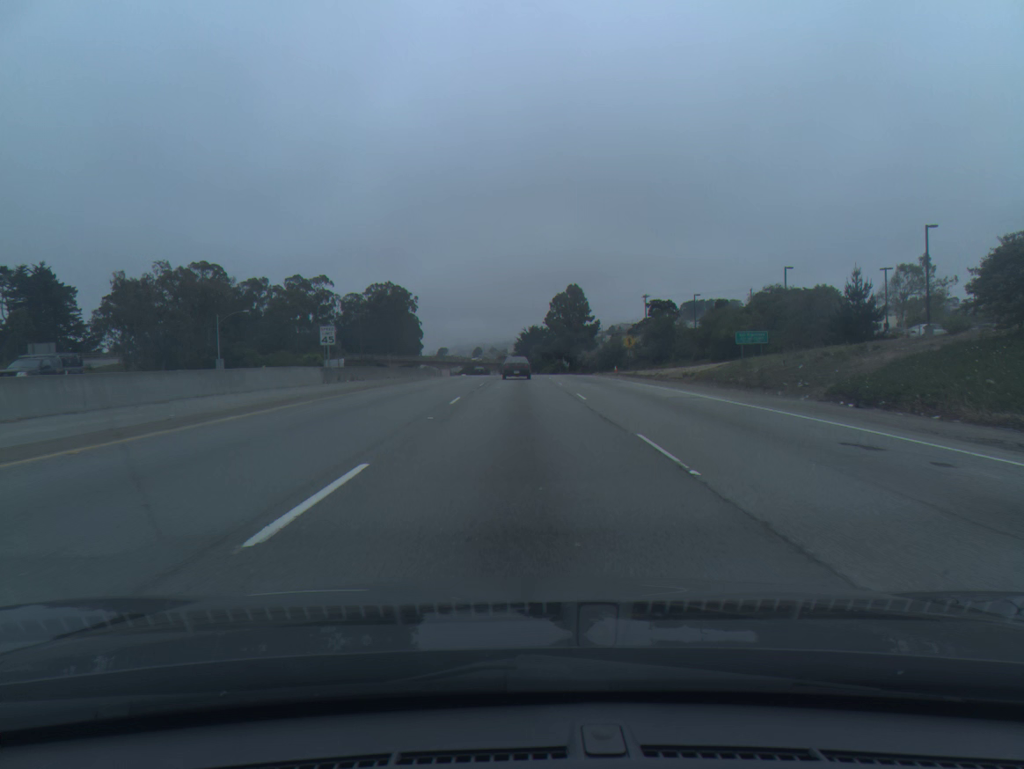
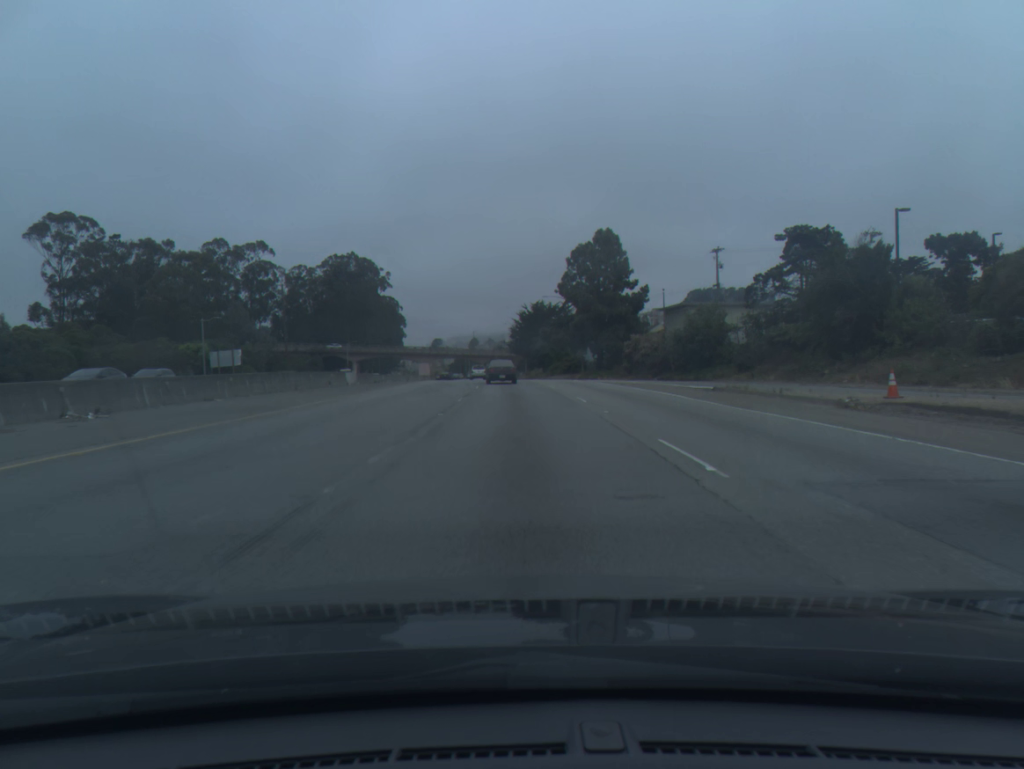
(+0.1, +58.0) m; 0°
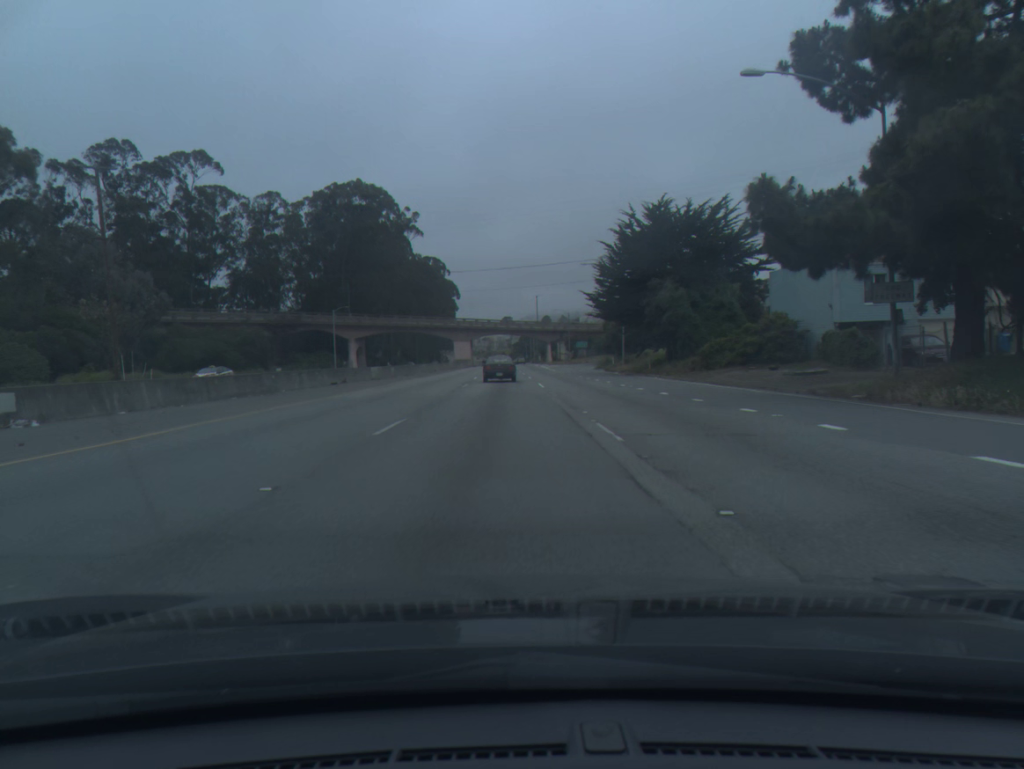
(-1.8, +69.6) m; -5°
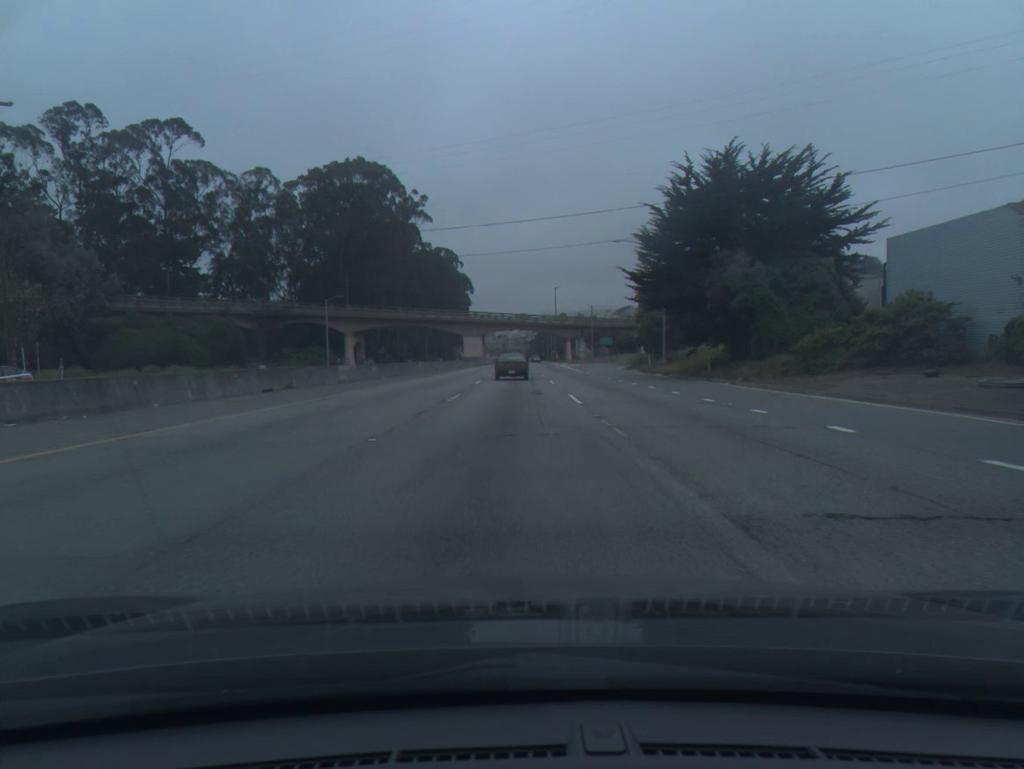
(-0.2, +13.8) m; -1°
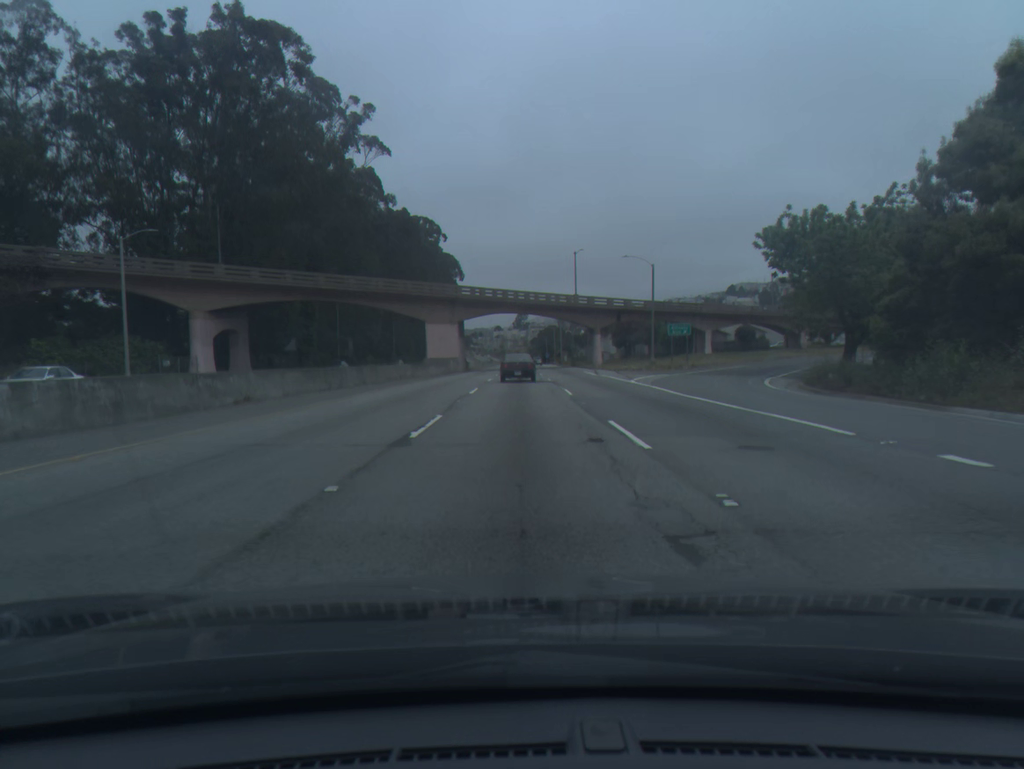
(-0.2, +53.7) m; 0°
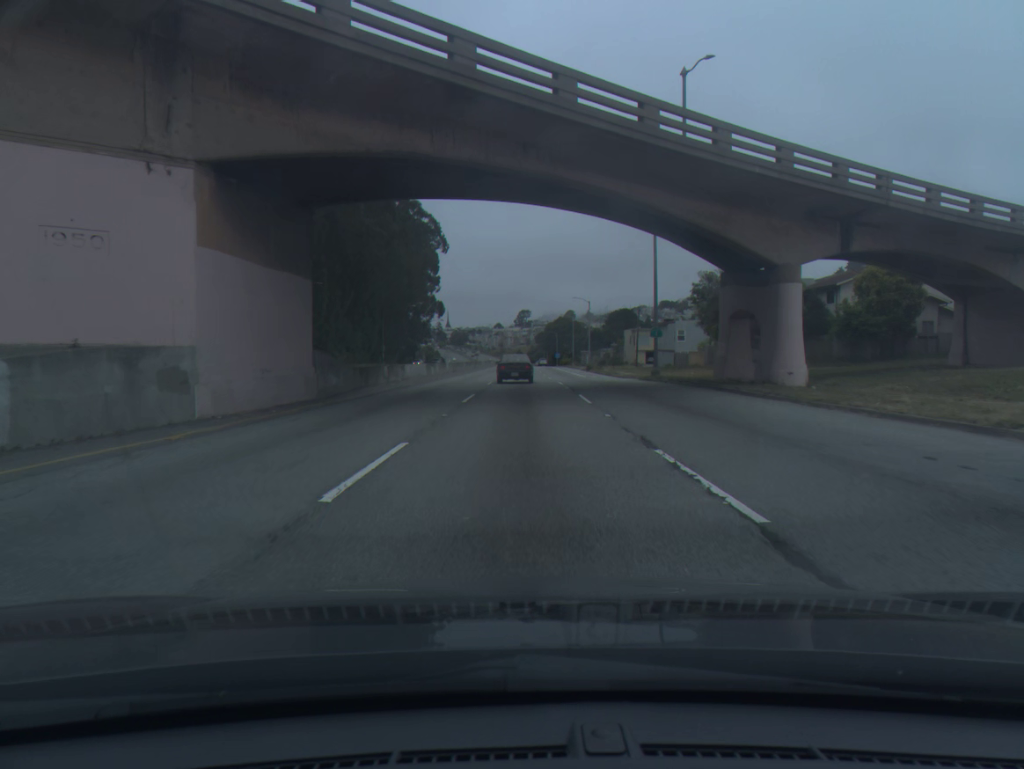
(0.0, +64.6) m; 0°
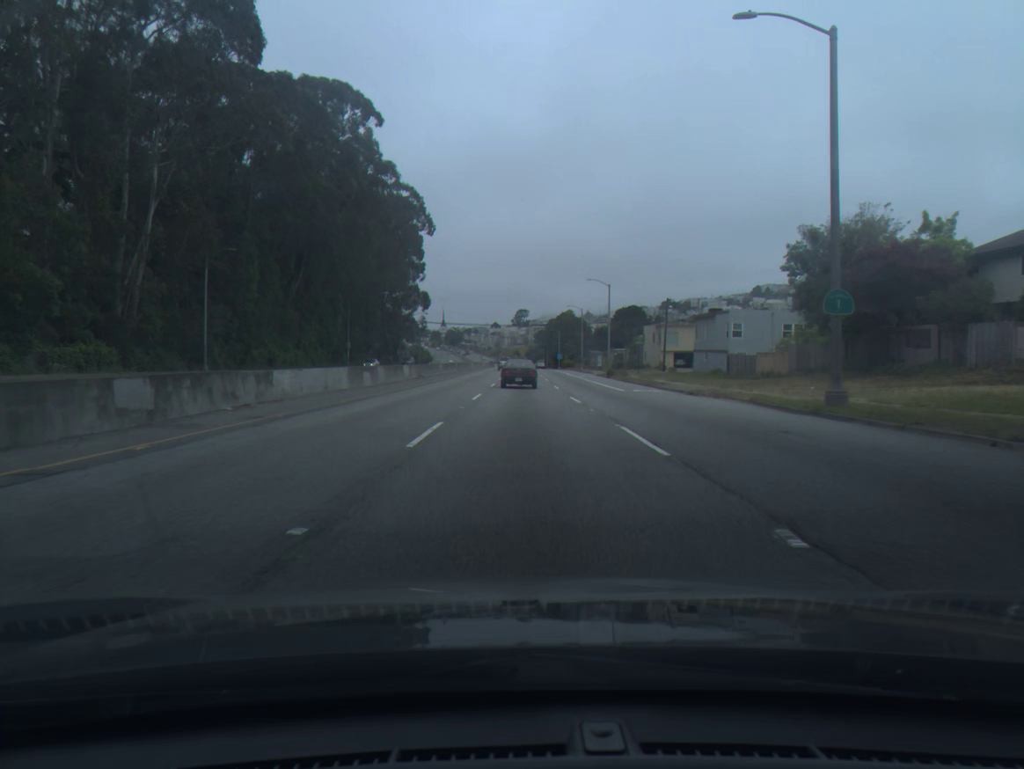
(+0.1, +25.3) m; 0°
